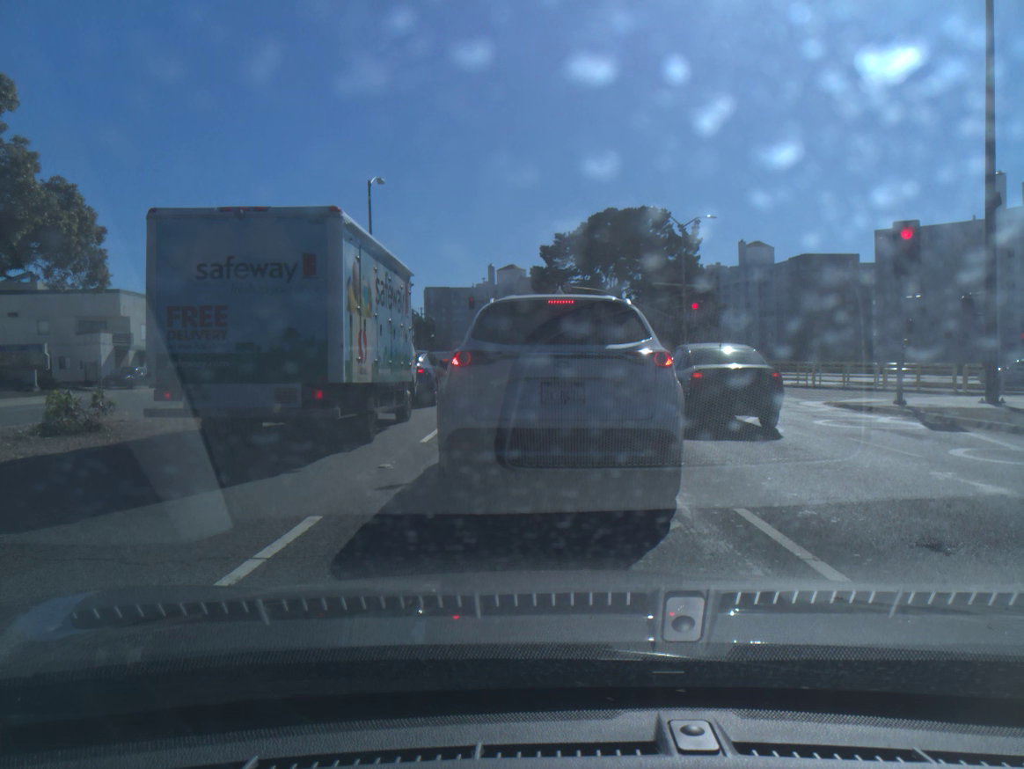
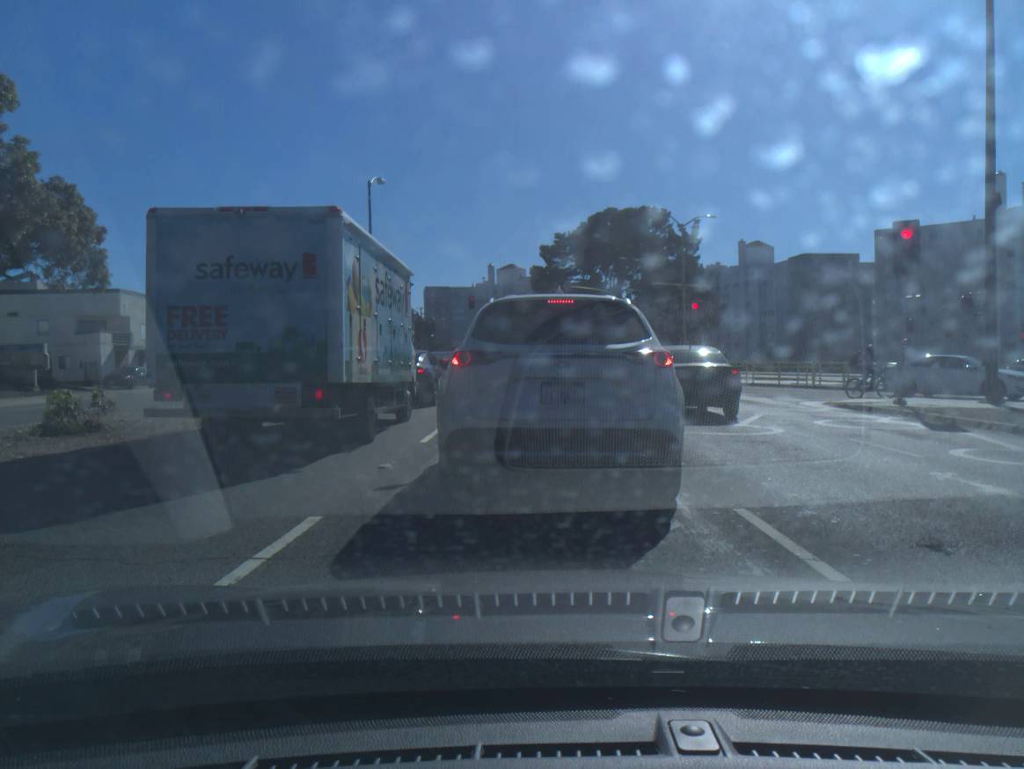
(0.0, 0.0) m; 0°
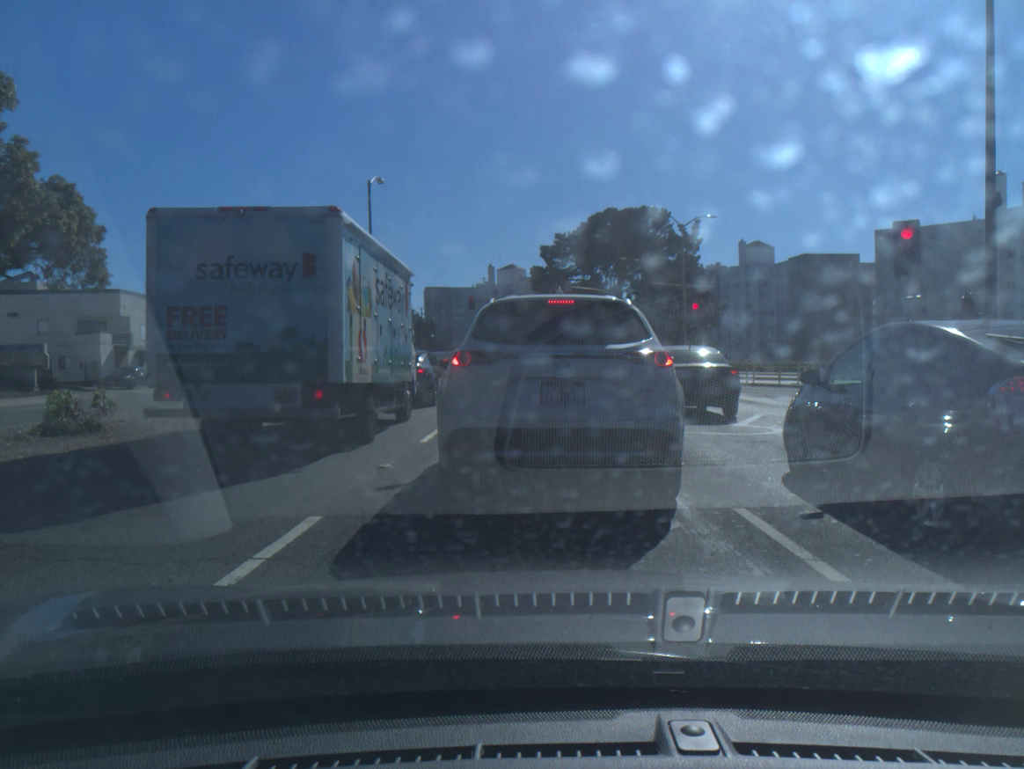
(0.0, 0.0) m; 0°
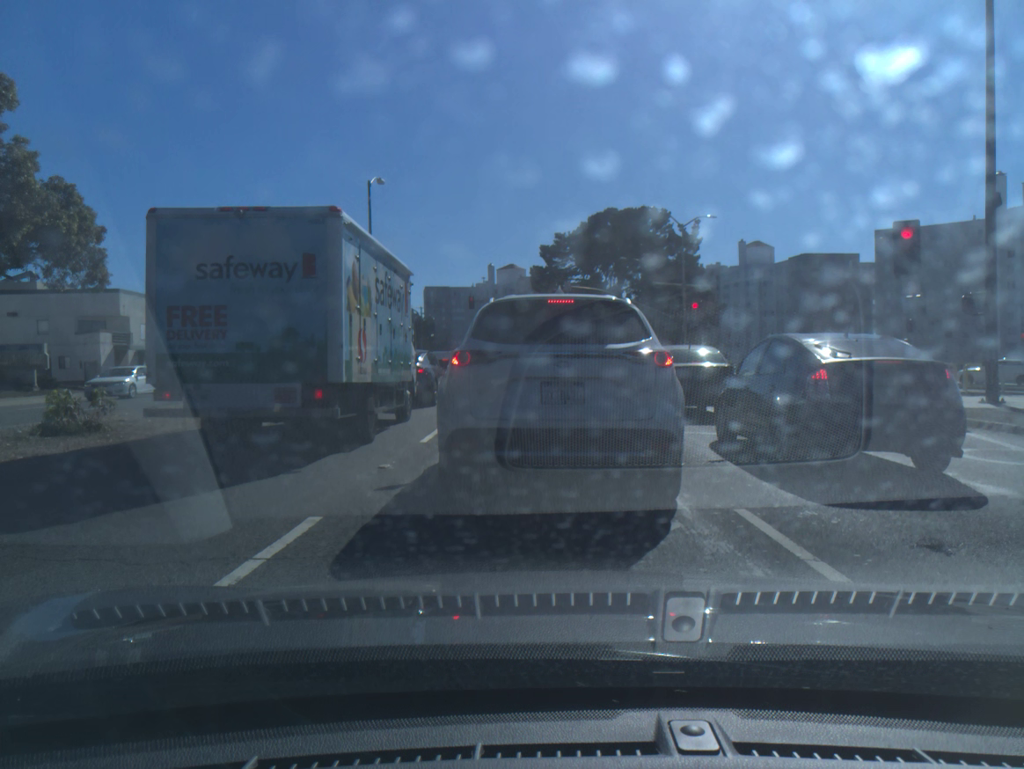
(0.0, +0.1) m; 0°
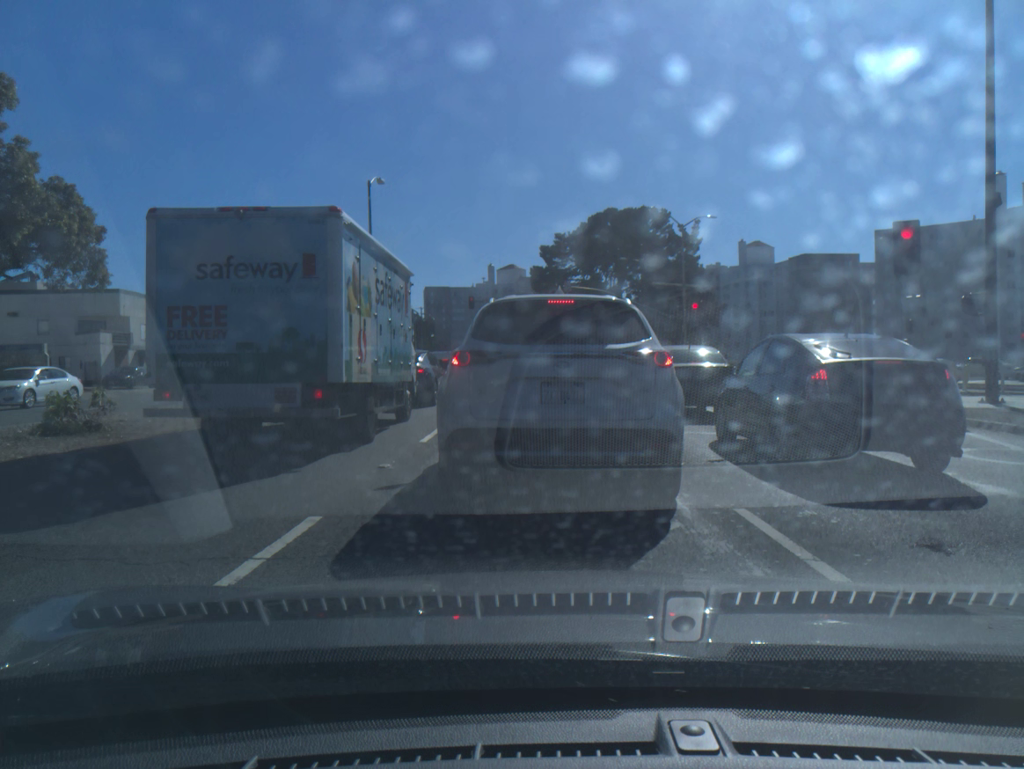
(0.0, 0.0) m; 0°
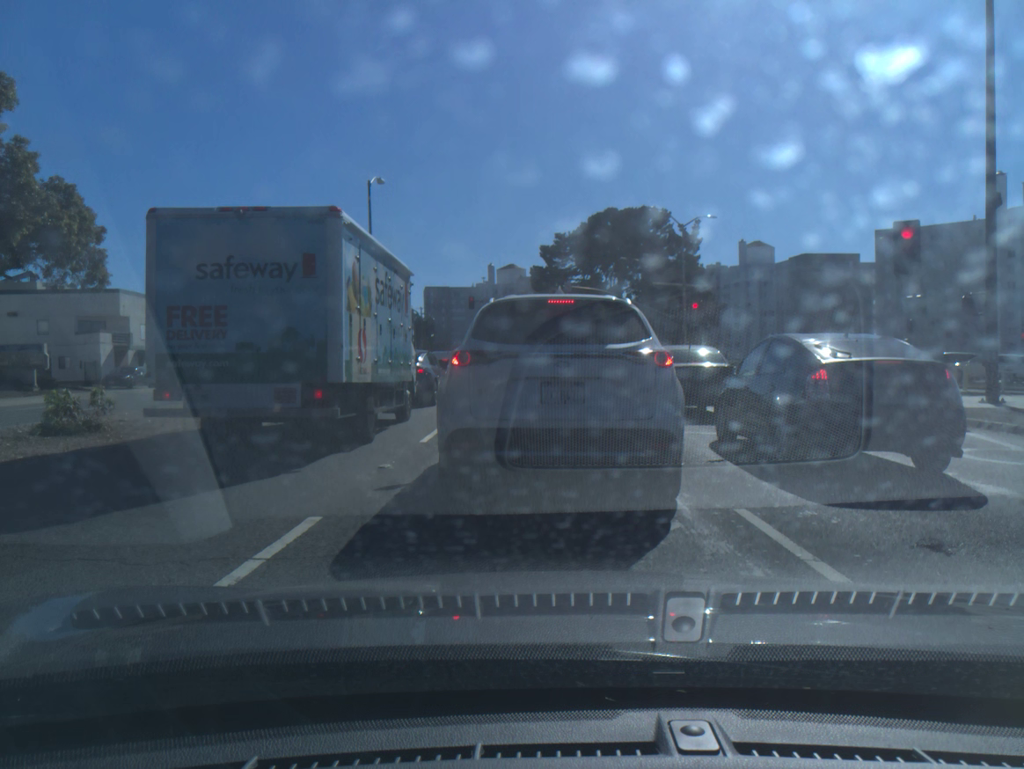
(0.0, 0.0) m; 0°
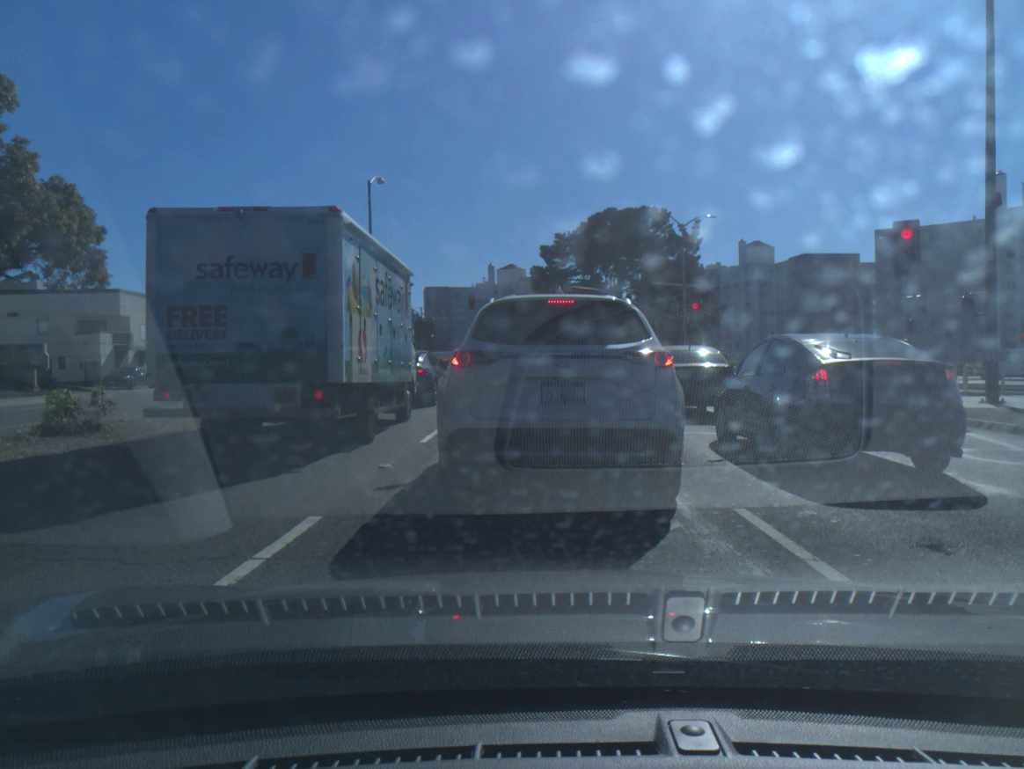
(0.0, 0.0) m; 0°
